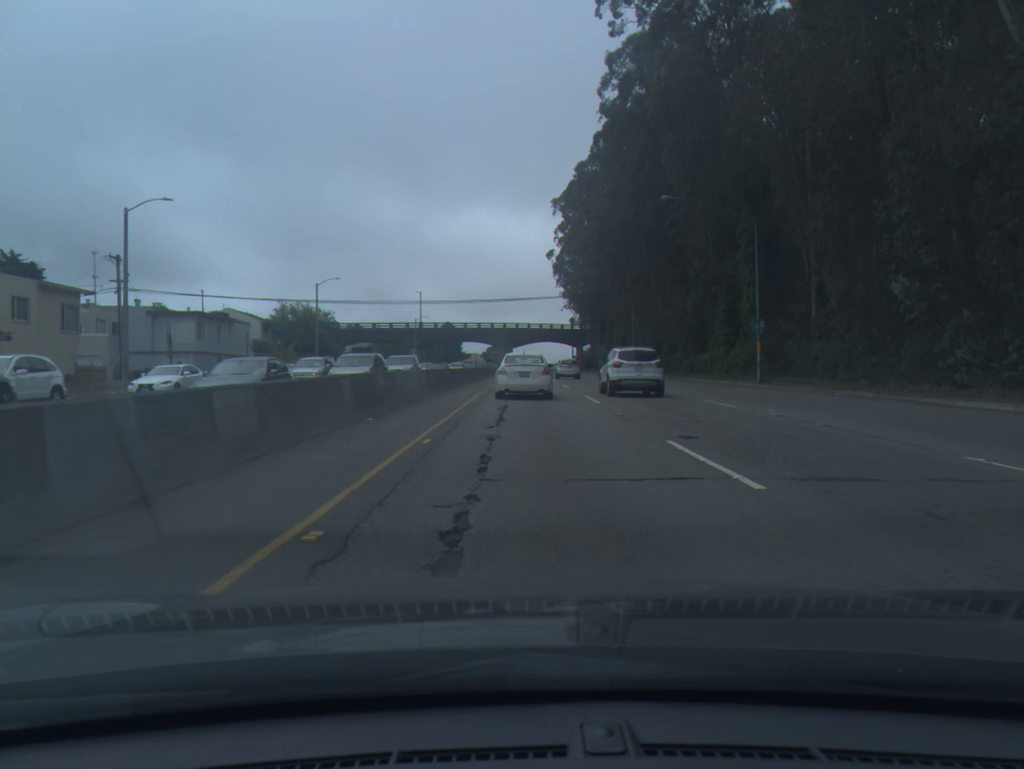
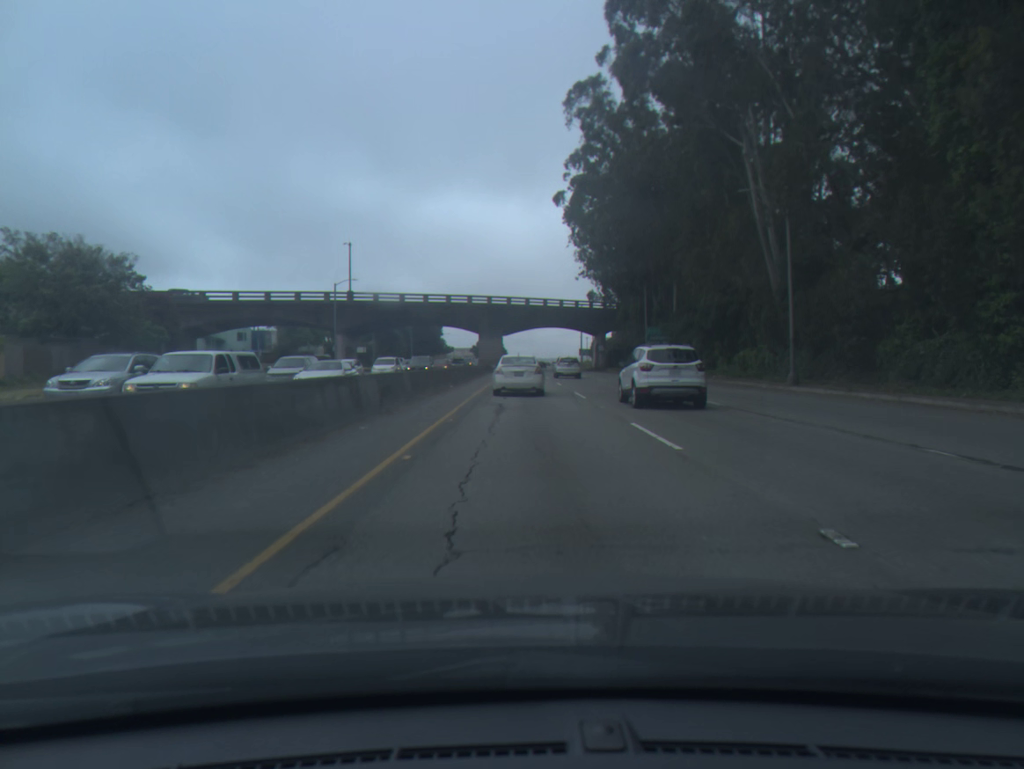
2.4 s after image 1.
(+0.3, +56.2) m; 0°
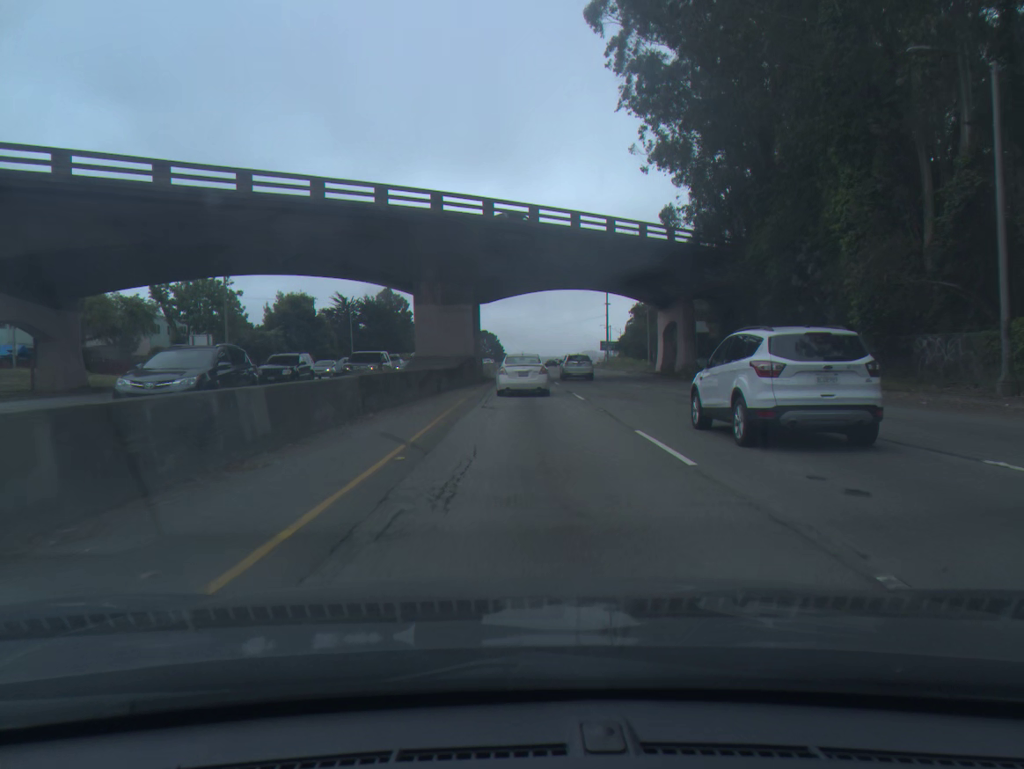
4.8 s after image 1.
(+0.1, +60.5) m; 0°
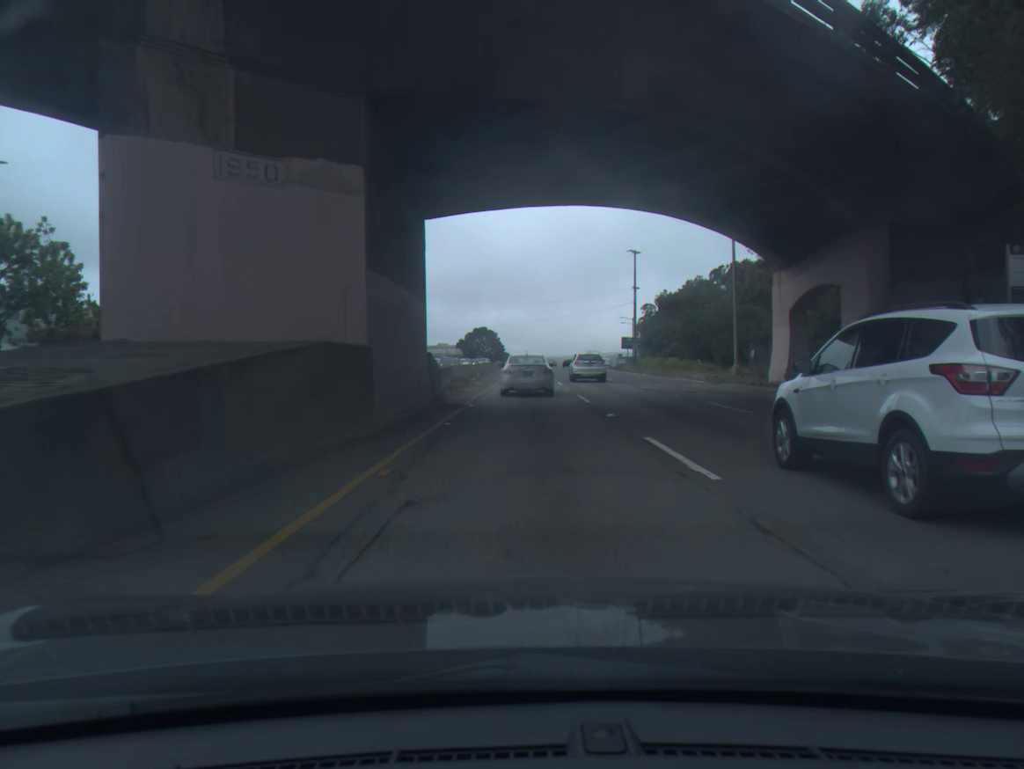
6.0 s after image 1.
(-0.1, +30.8) m; 0°
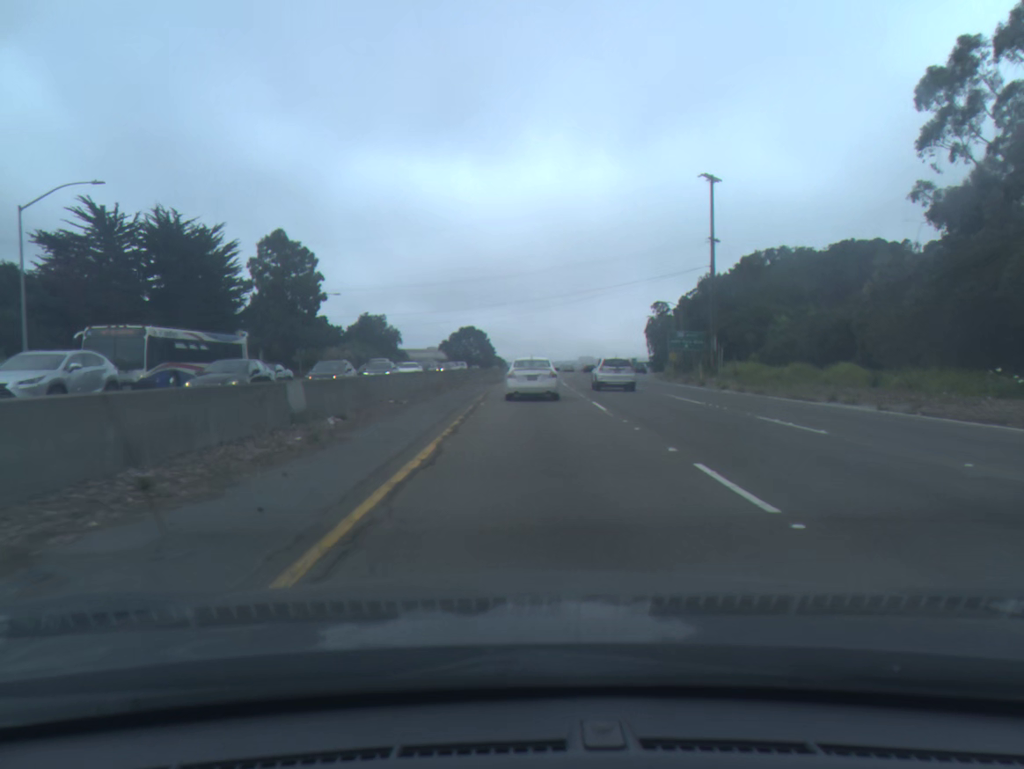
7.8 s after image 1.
(+0.1, +45.8) m; +1°
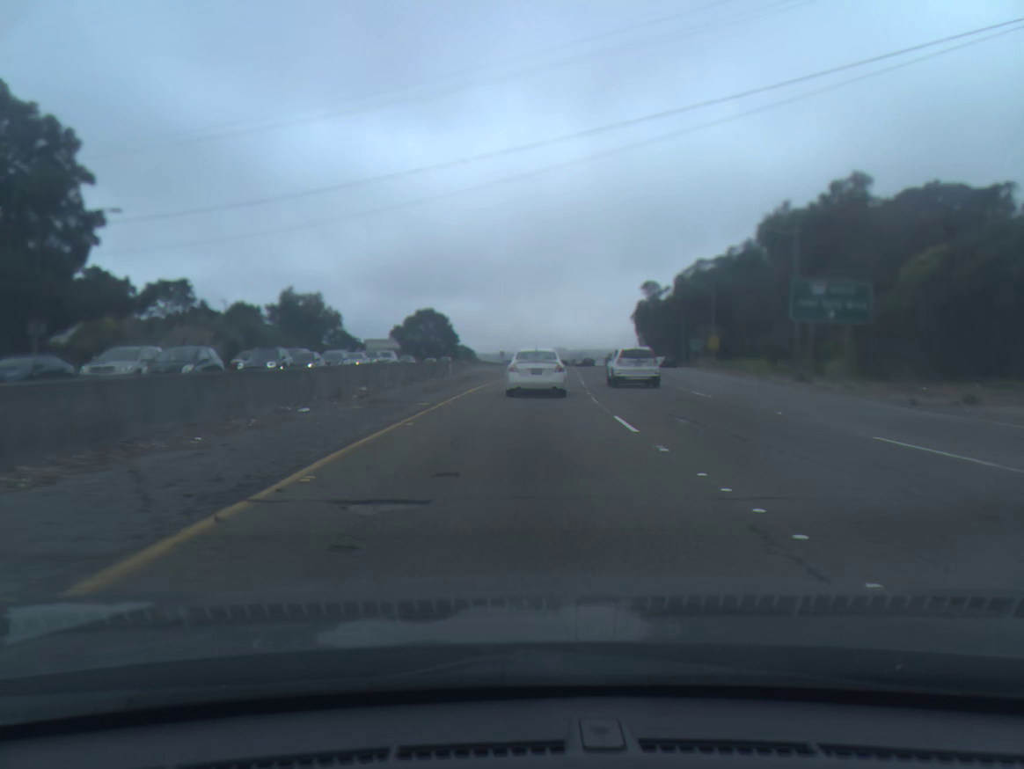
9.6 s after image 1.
(+0.8, +46.0) m; +2°
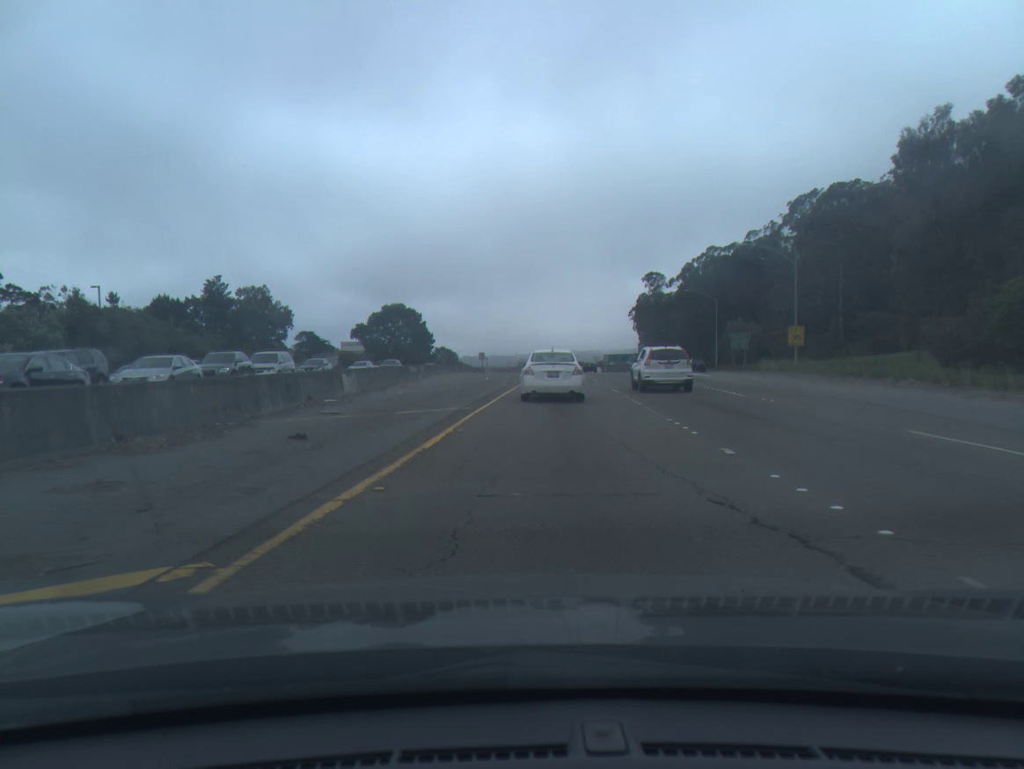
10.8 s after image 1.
(+0.3, +30.1) m; +1°
